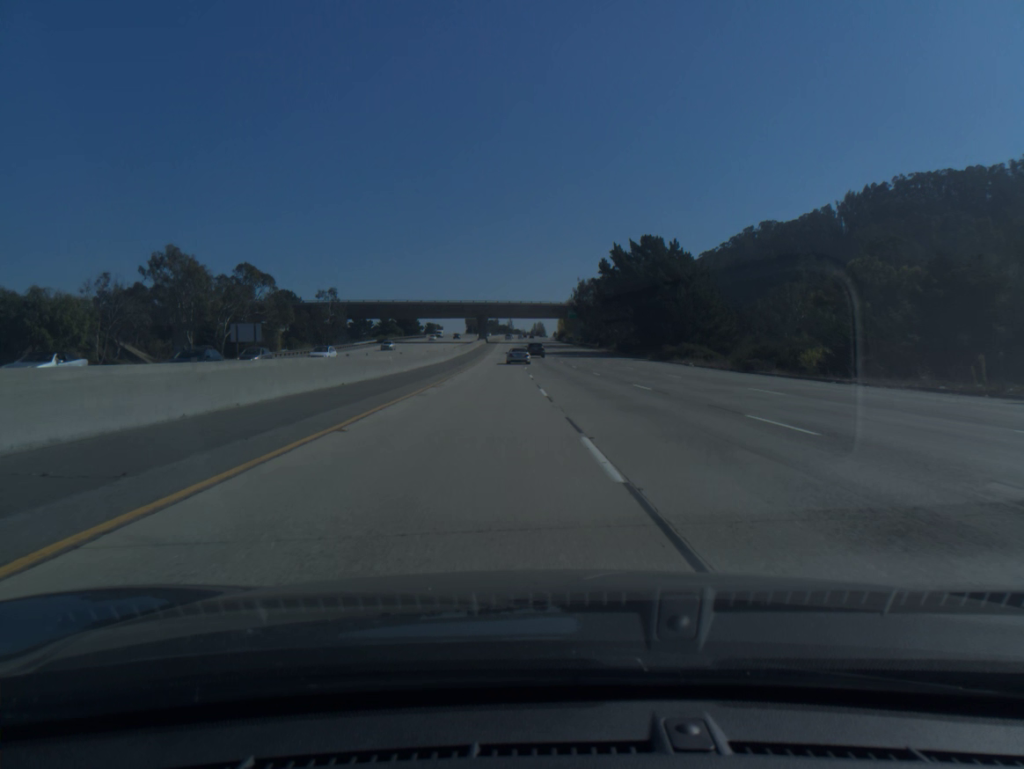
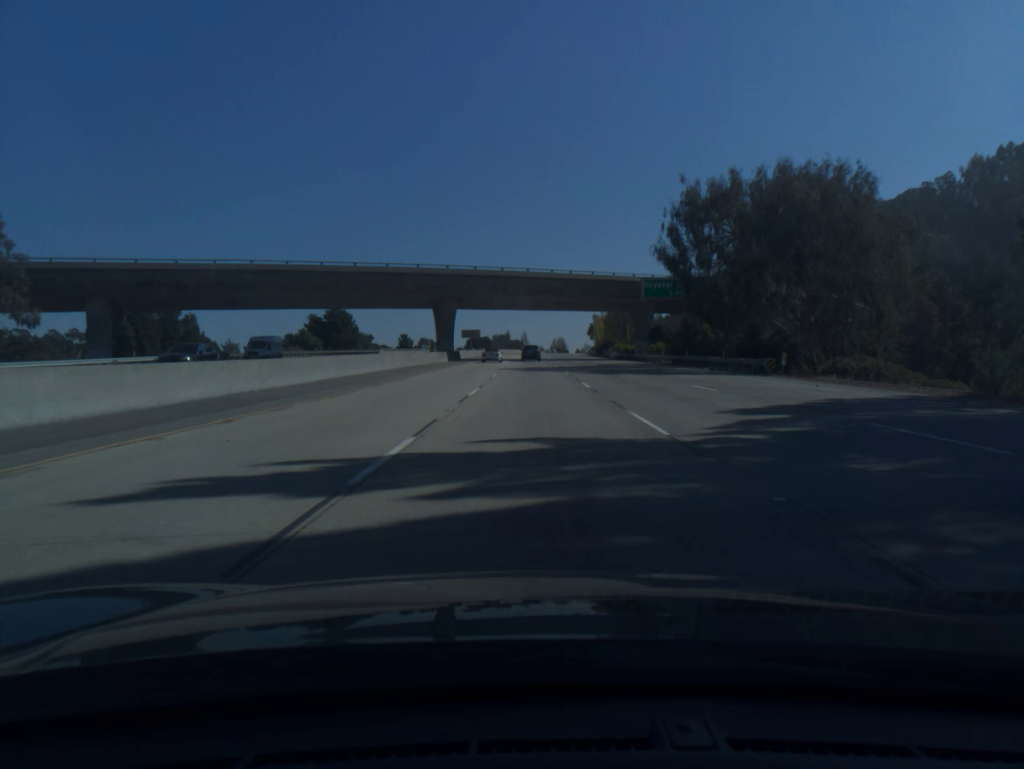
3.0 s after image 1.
(-0.6, +100.2) m; -1°
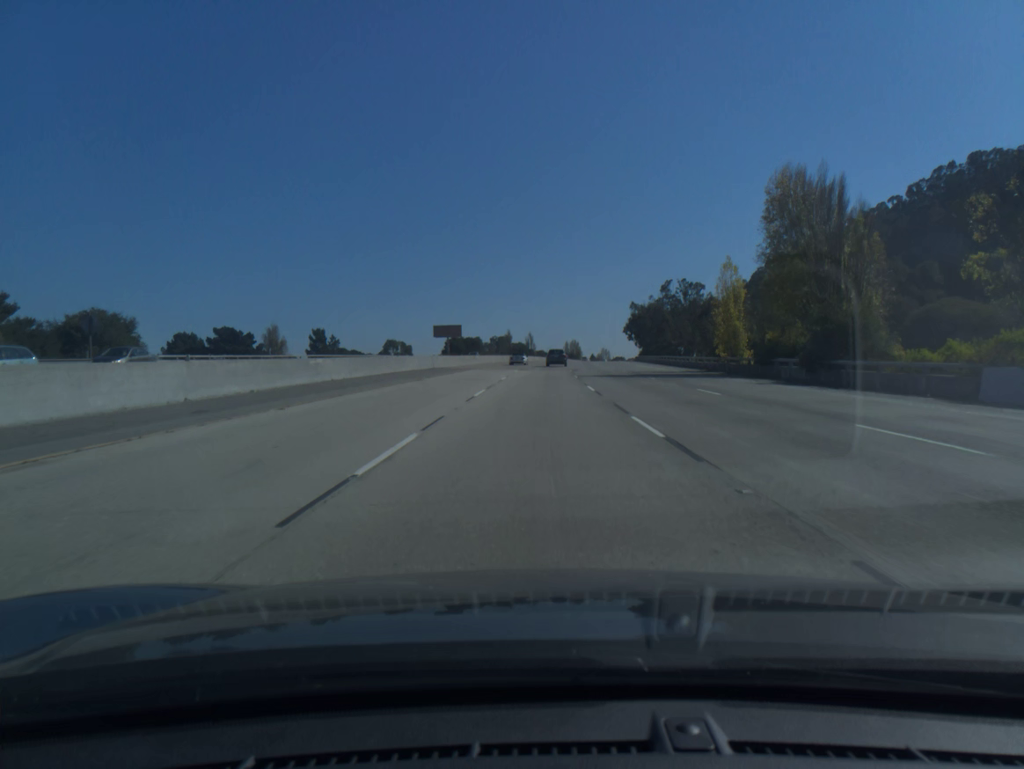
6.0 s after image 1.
(-0.8, +99.5) m; 0°
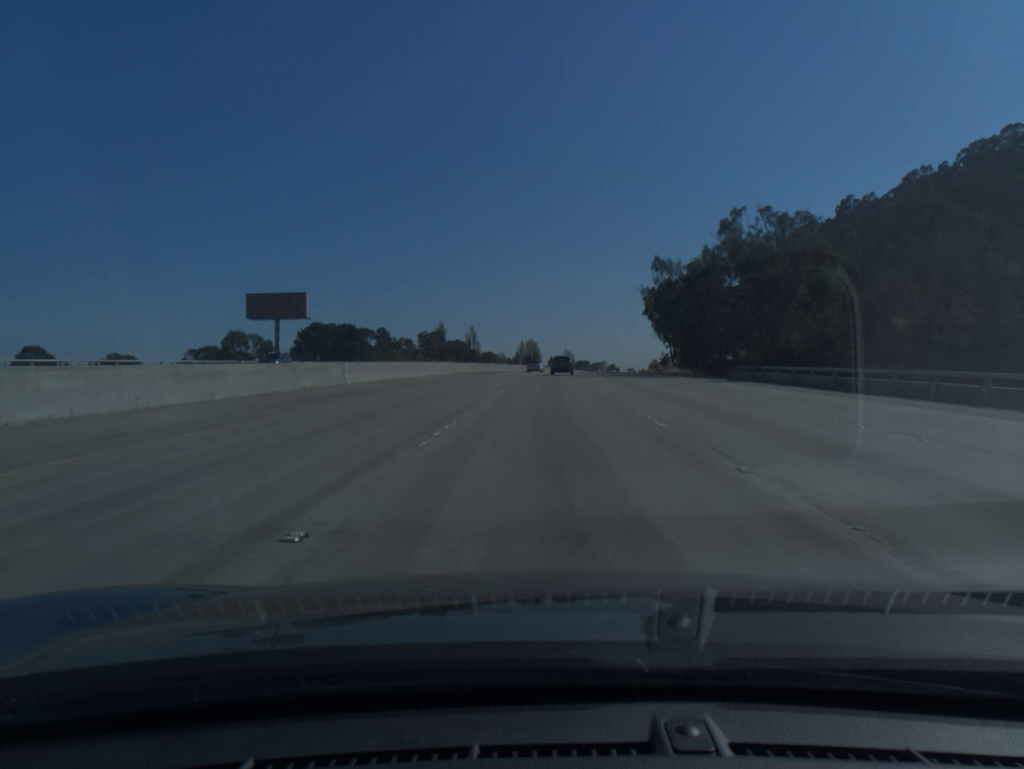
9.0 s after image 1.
(+2.2, +98.7) m; +3°
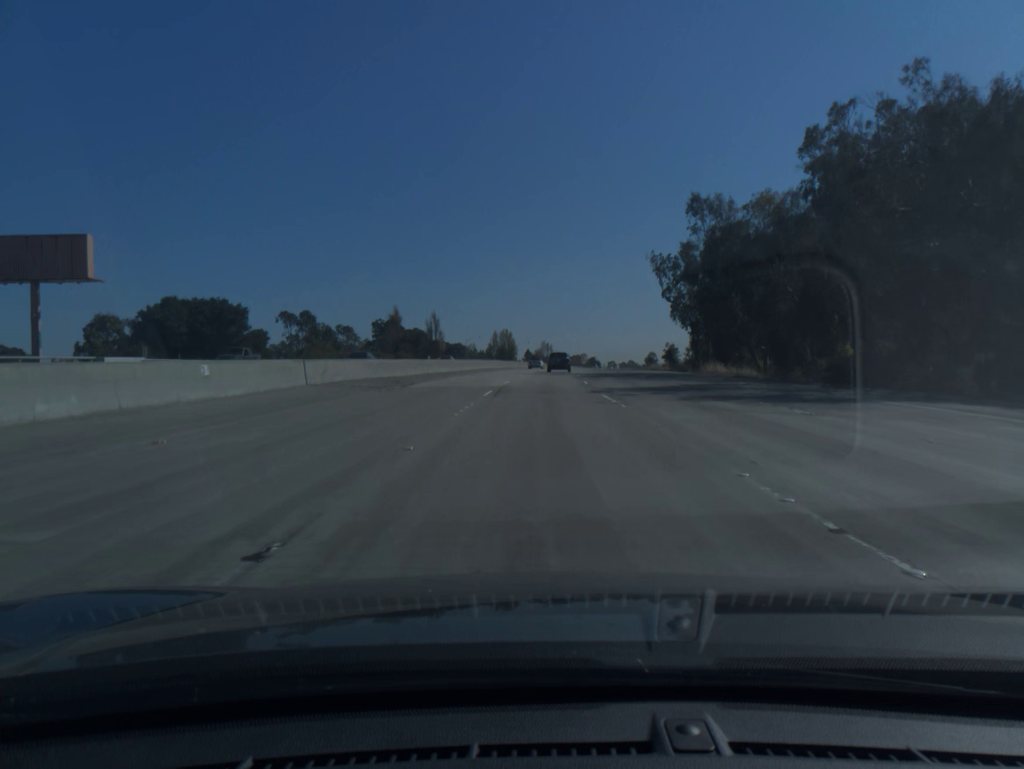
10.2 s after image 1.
(+0.6, +38.9) m; +2°
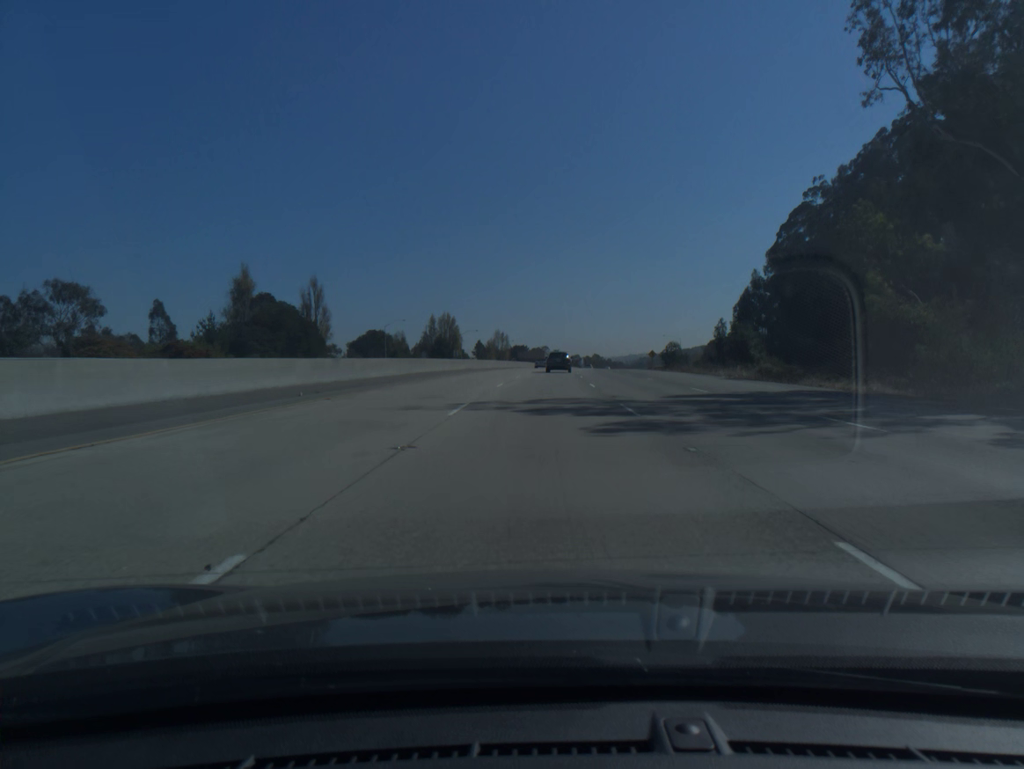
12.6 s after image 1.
(+2.0, +76.6) m; +3°
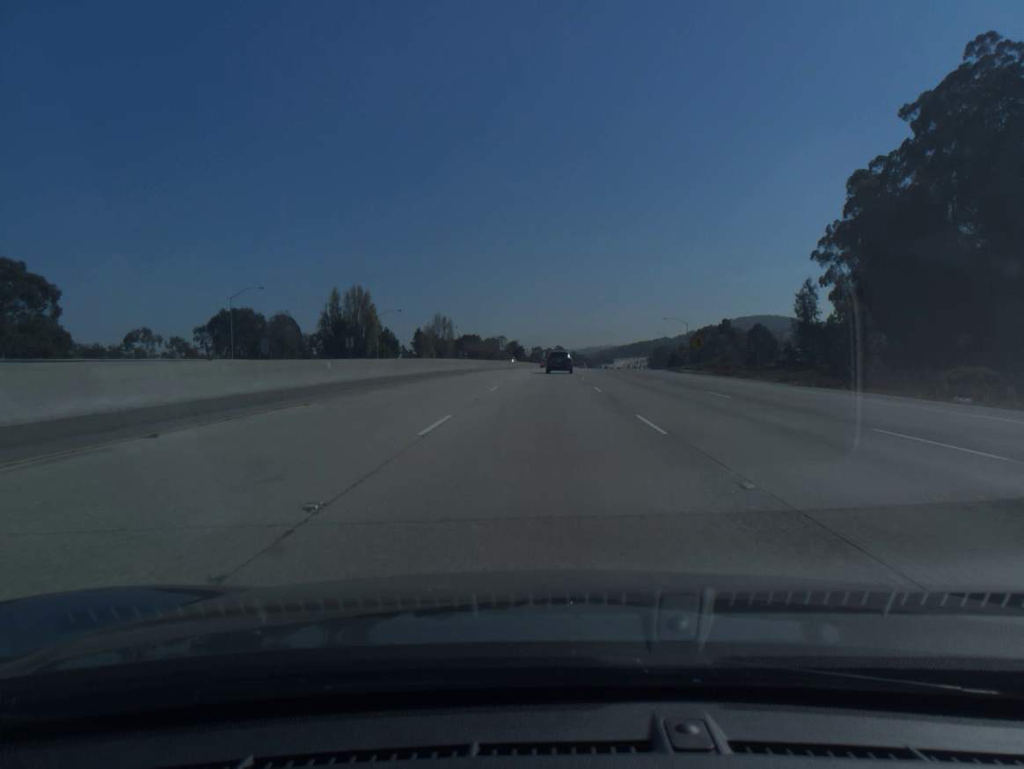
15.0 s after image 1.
(+1.9, +74.9) m; +3°
